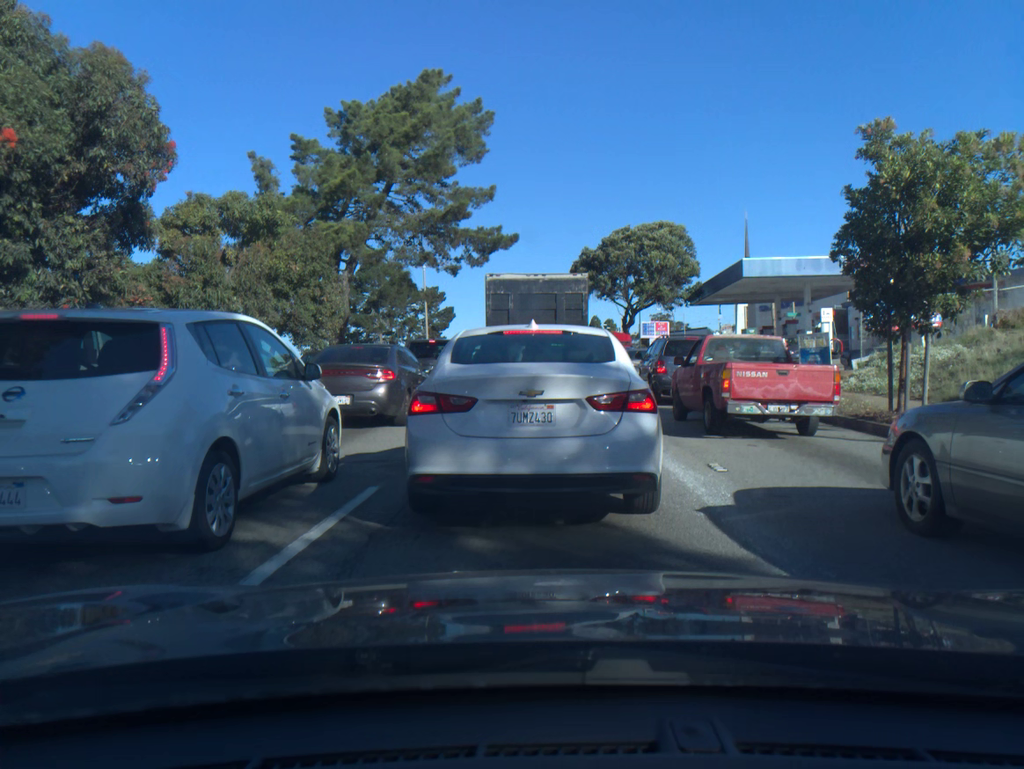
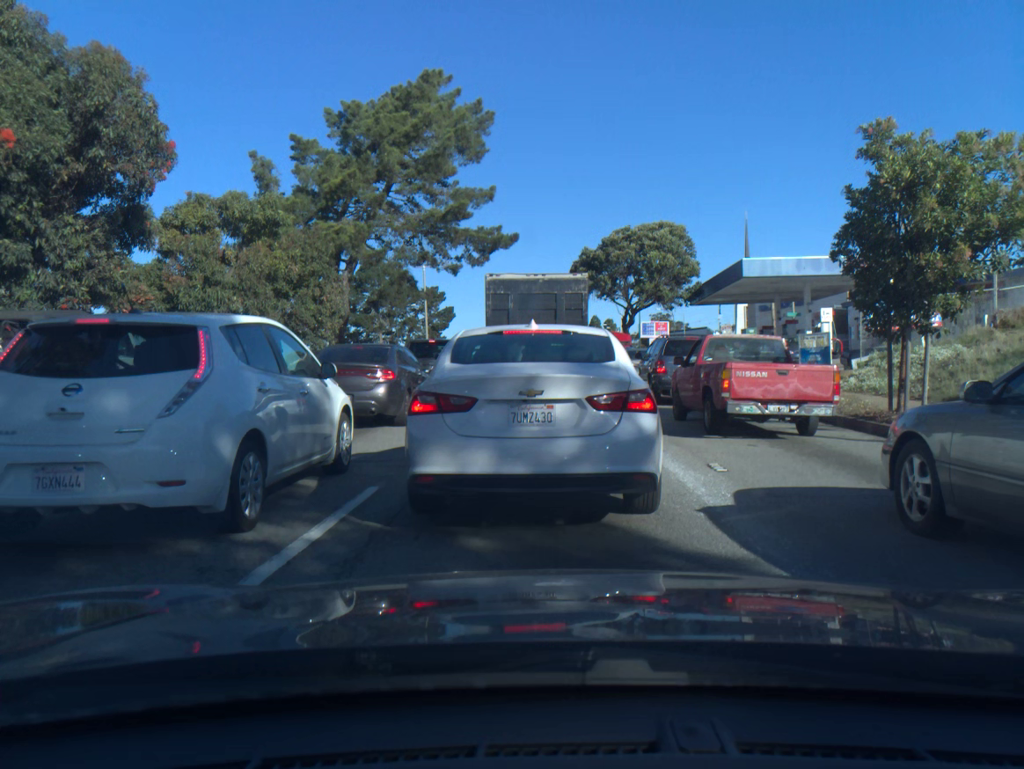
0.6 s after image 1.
(0.0, 0.0) m; 0°
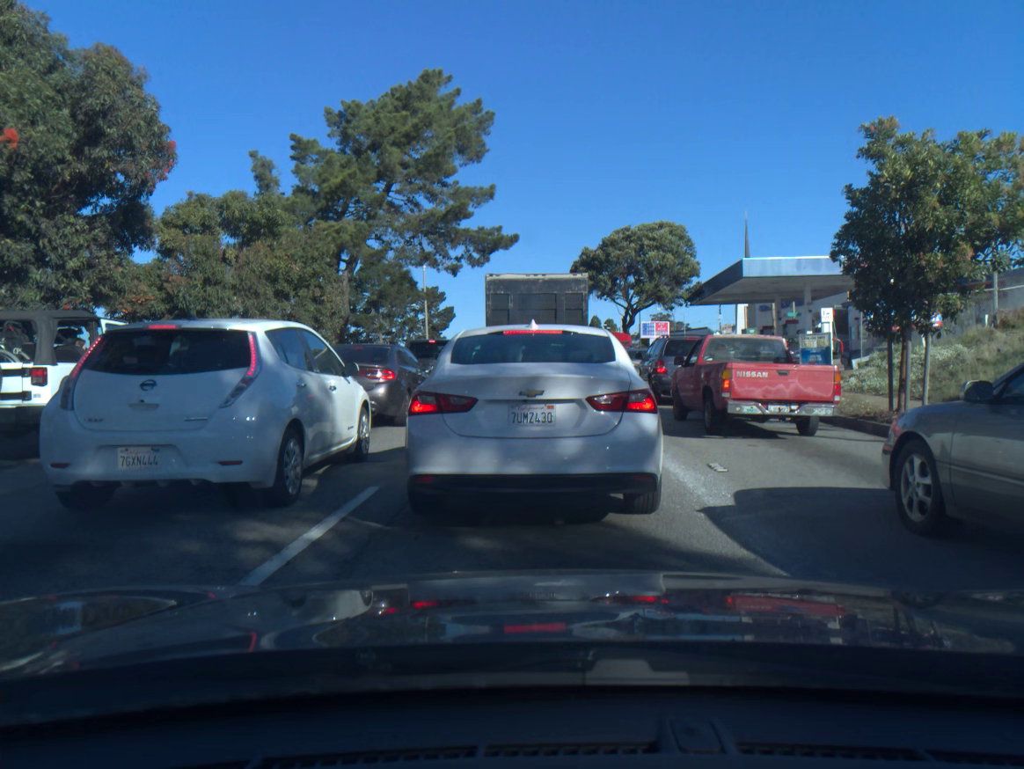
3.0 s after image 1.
(0.0, 0.0) m; 0°
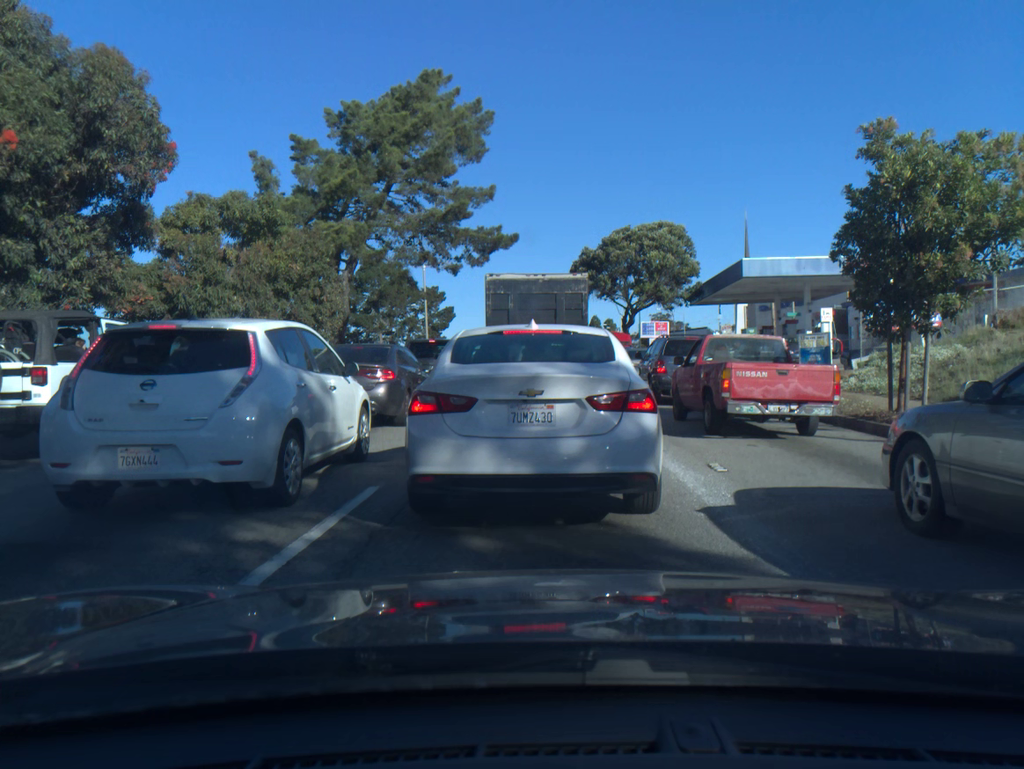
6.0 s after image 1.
(0.0, 0.0) m; 0°
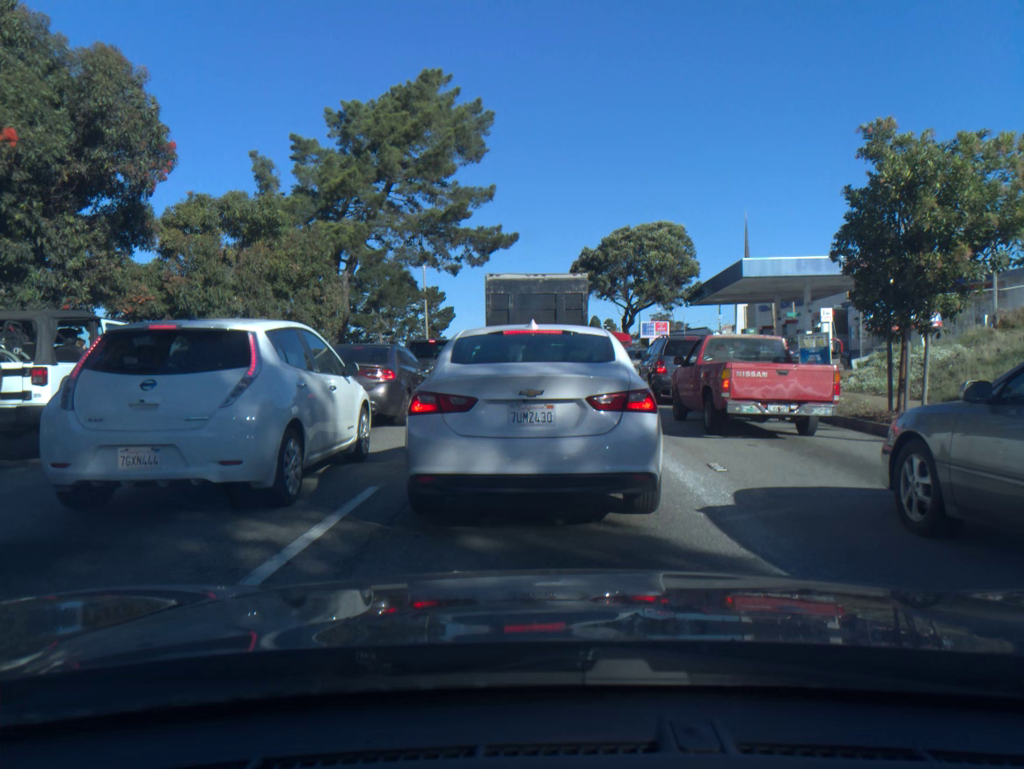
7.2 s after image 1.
(0.0, 0.0) m; 0°
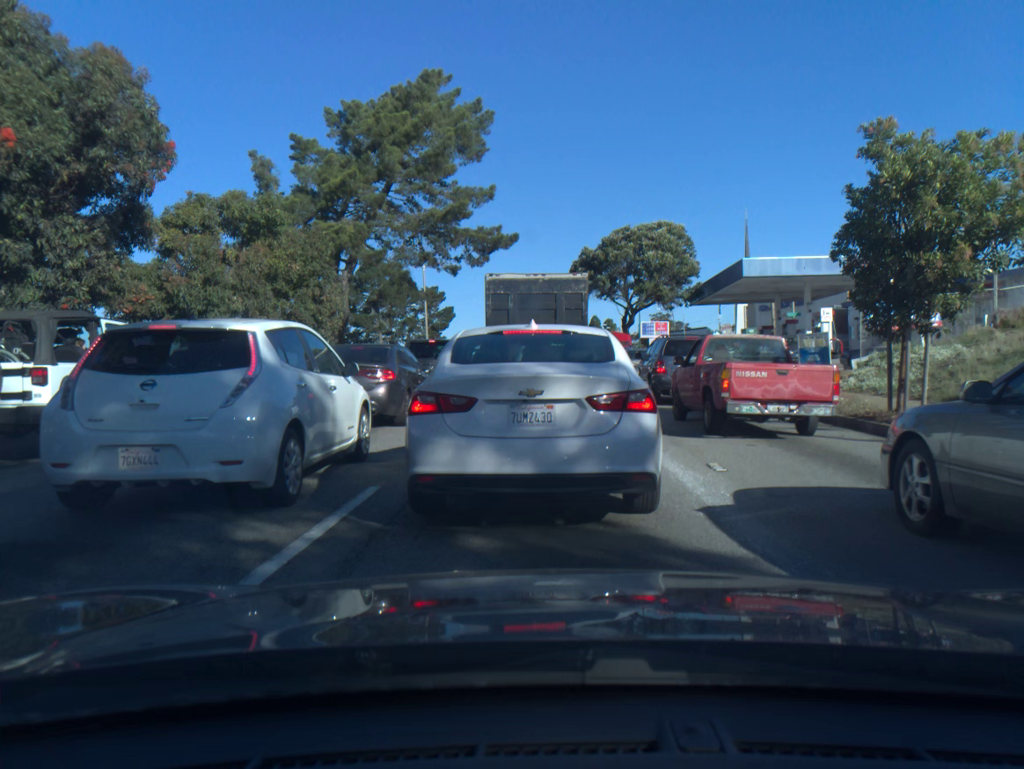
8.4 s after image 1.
(0.0, 0.0) m; 0°
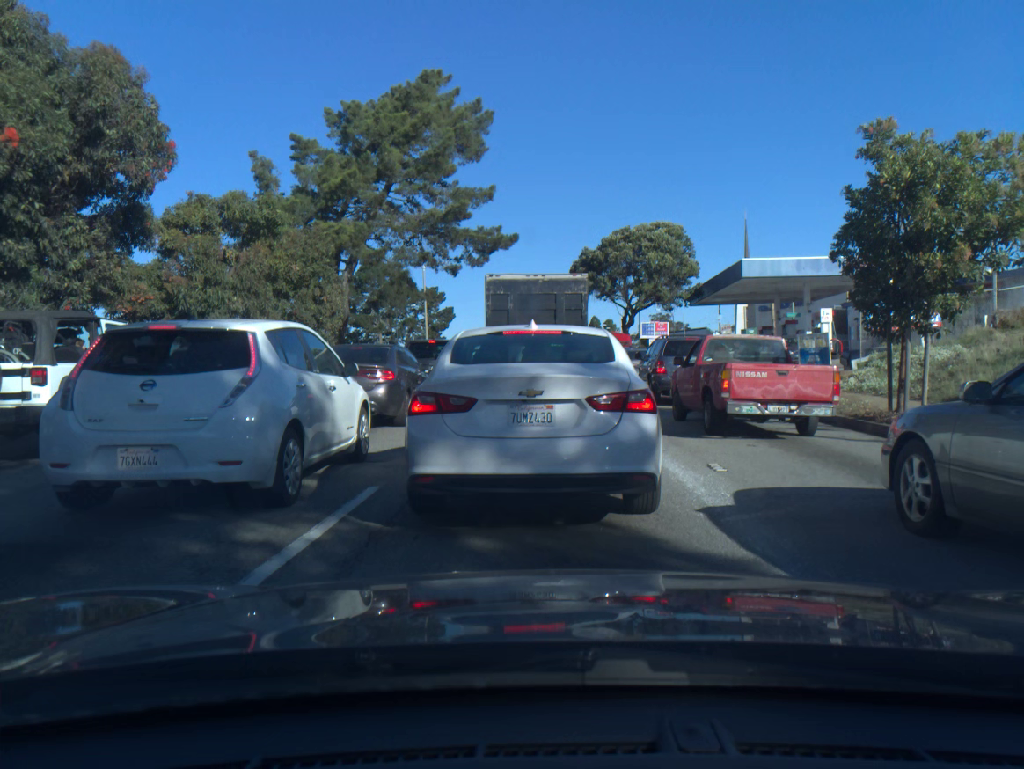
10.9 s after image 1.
(0.0, 0.0) m; 0°
